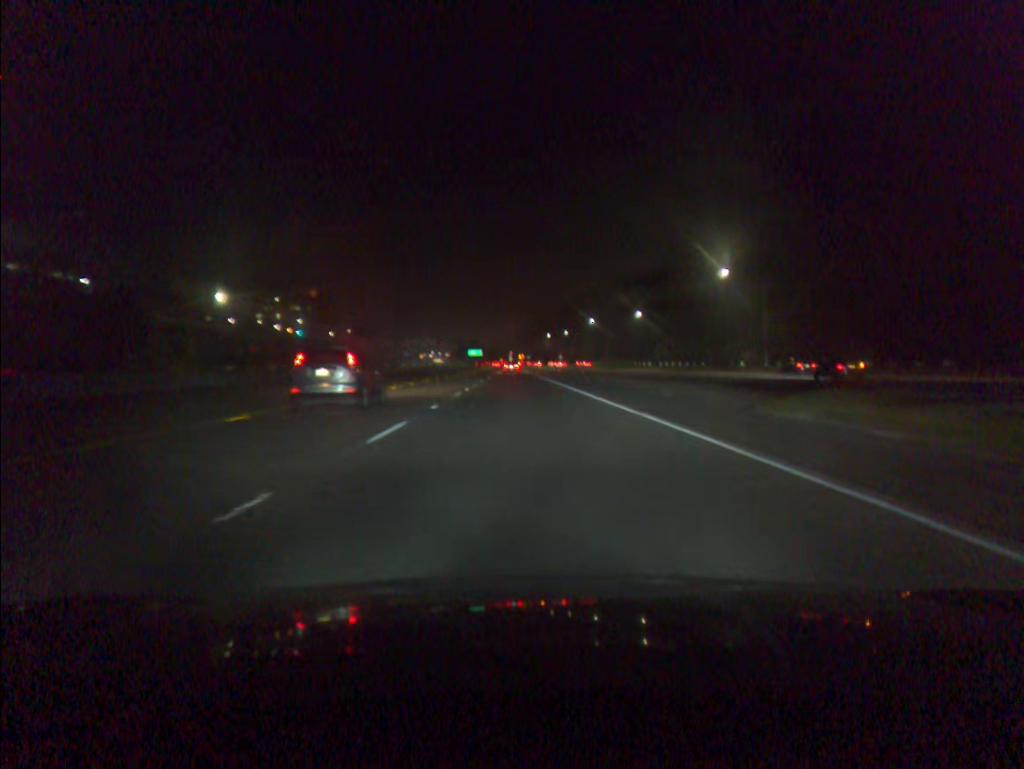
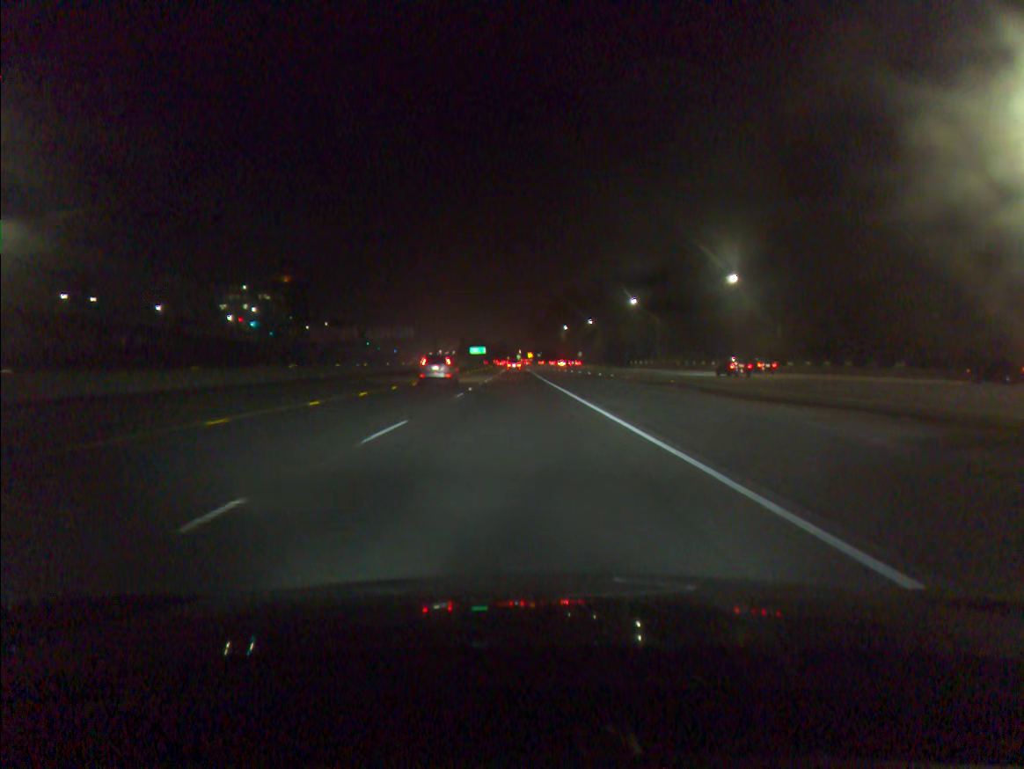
(-0.1, +59.1) m; -1°
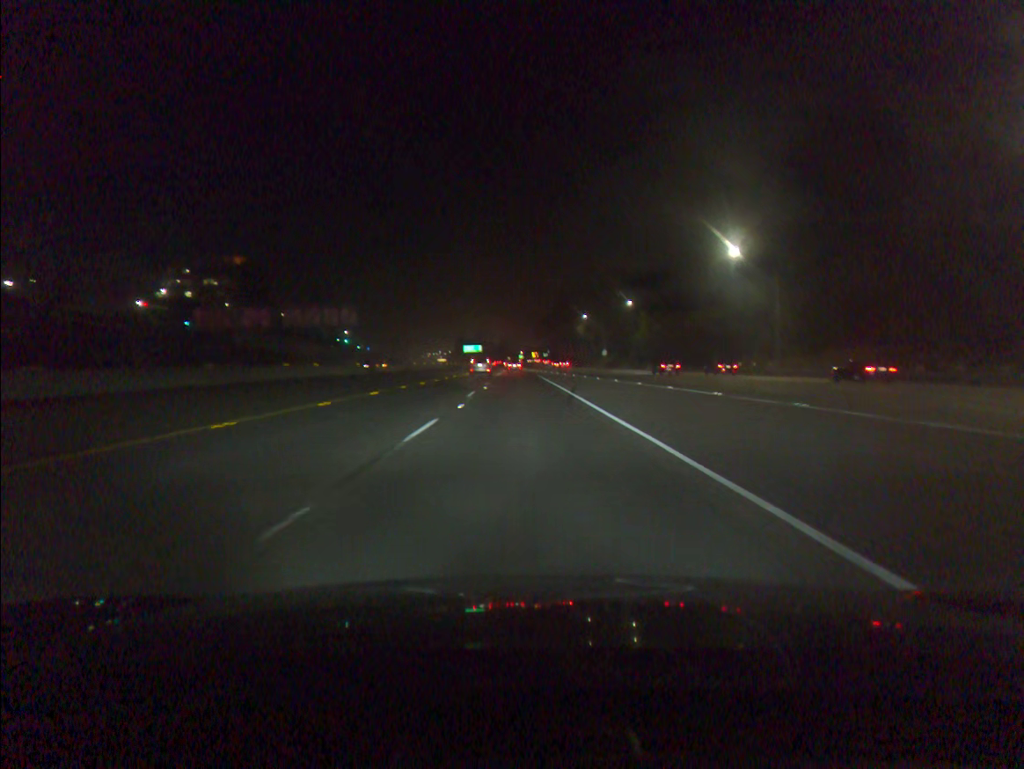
(-0.4, +59.3) m; 0°
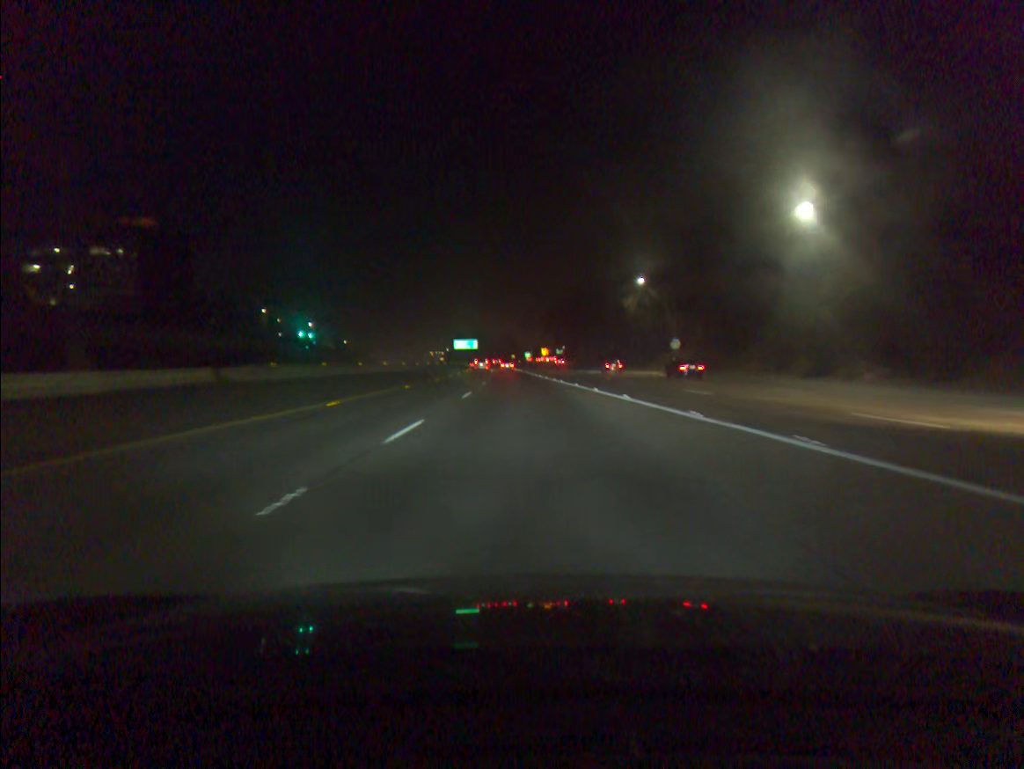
(0.0, +74.2) m; -1°
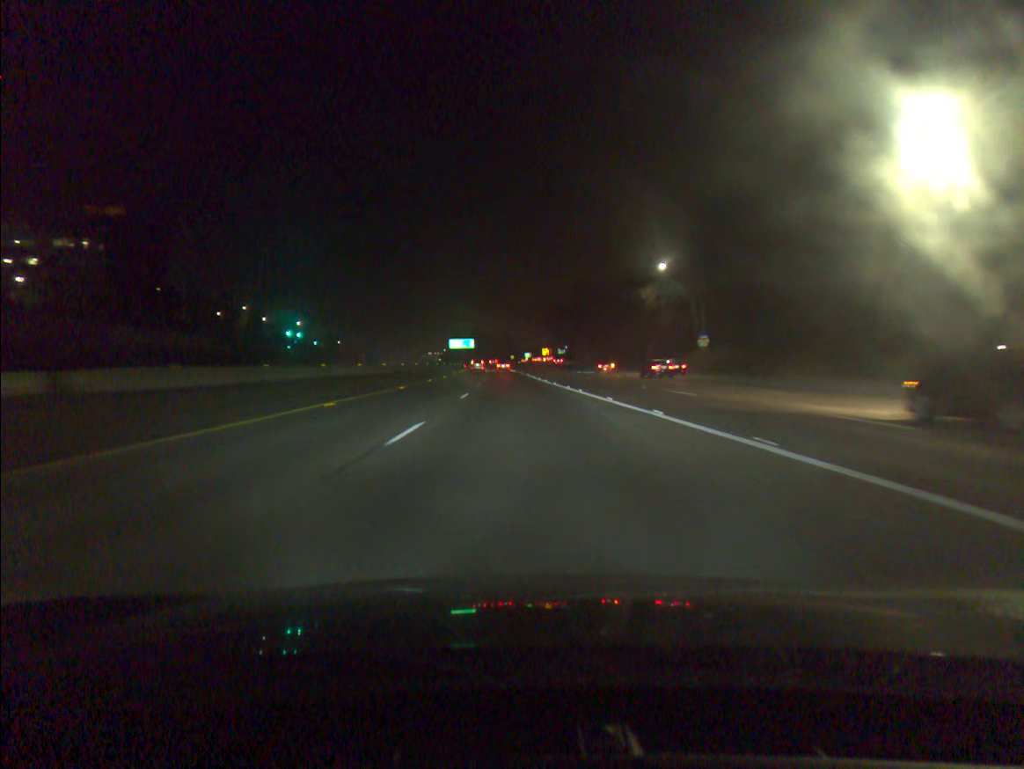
(0.0, +14.9) m; 0°
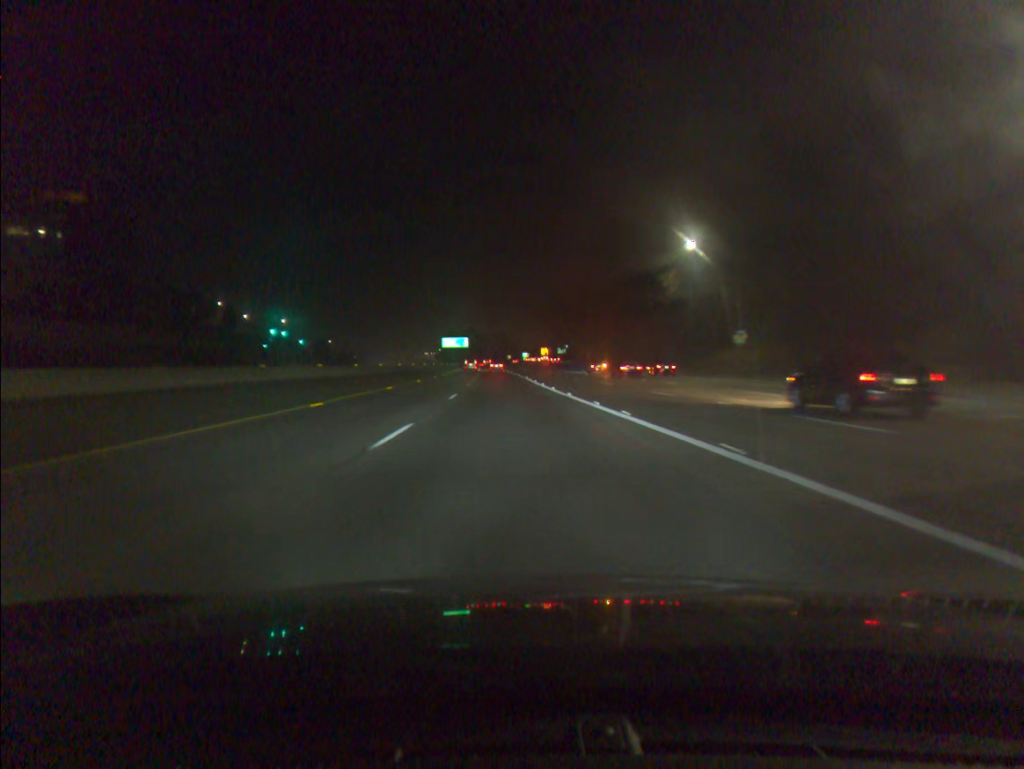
(0.0, +14.9) m; 0°
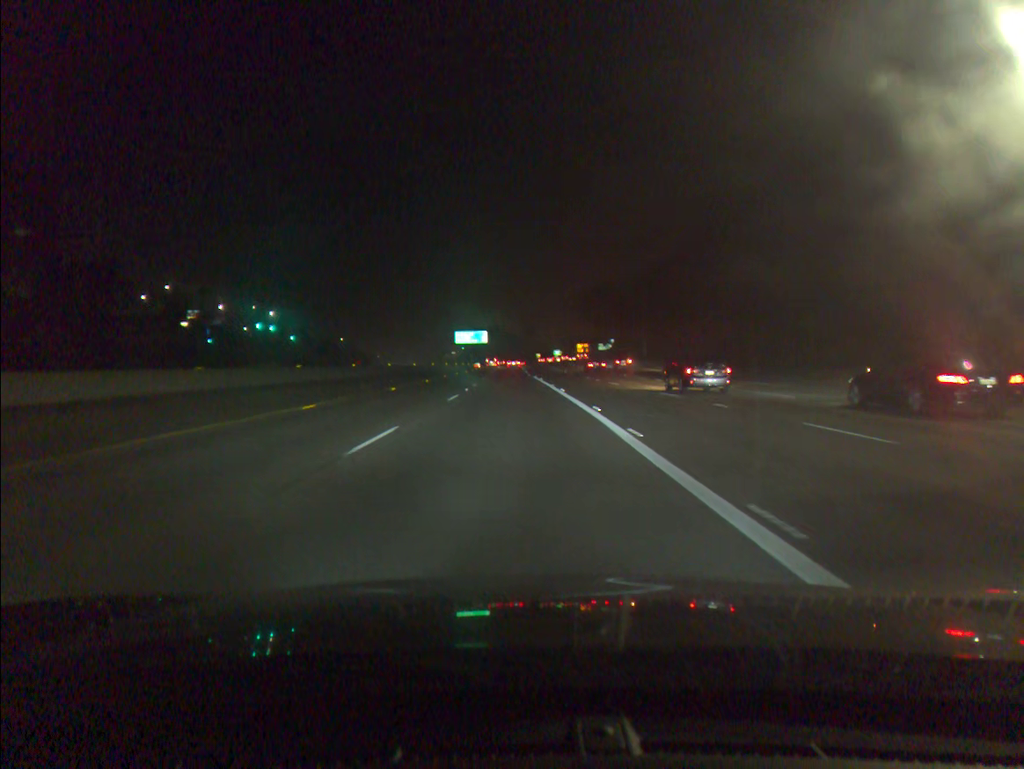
(-0.6, +44.6) m; -2°
